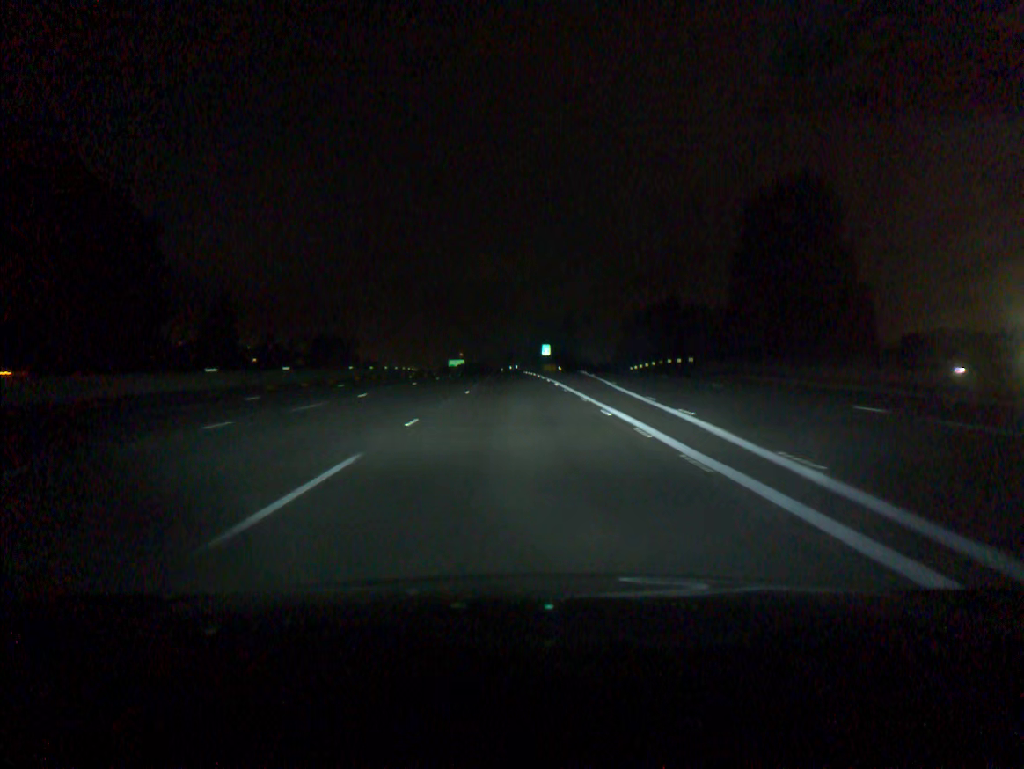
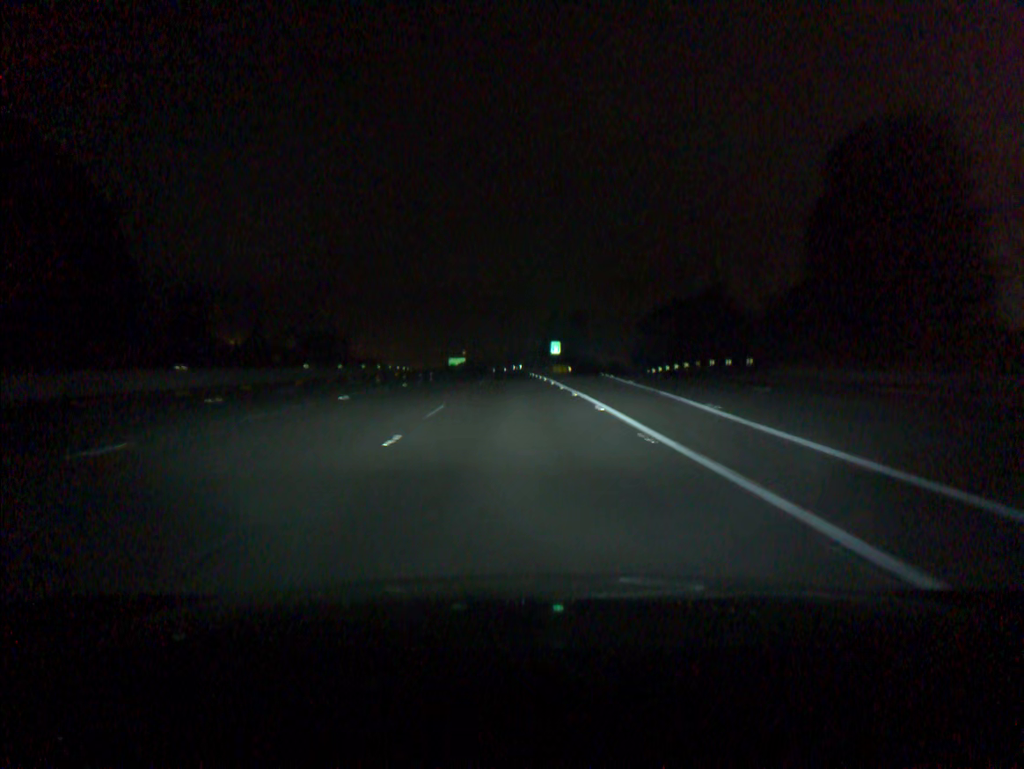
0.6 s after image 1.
(-0.1, +18.2) m; 0°
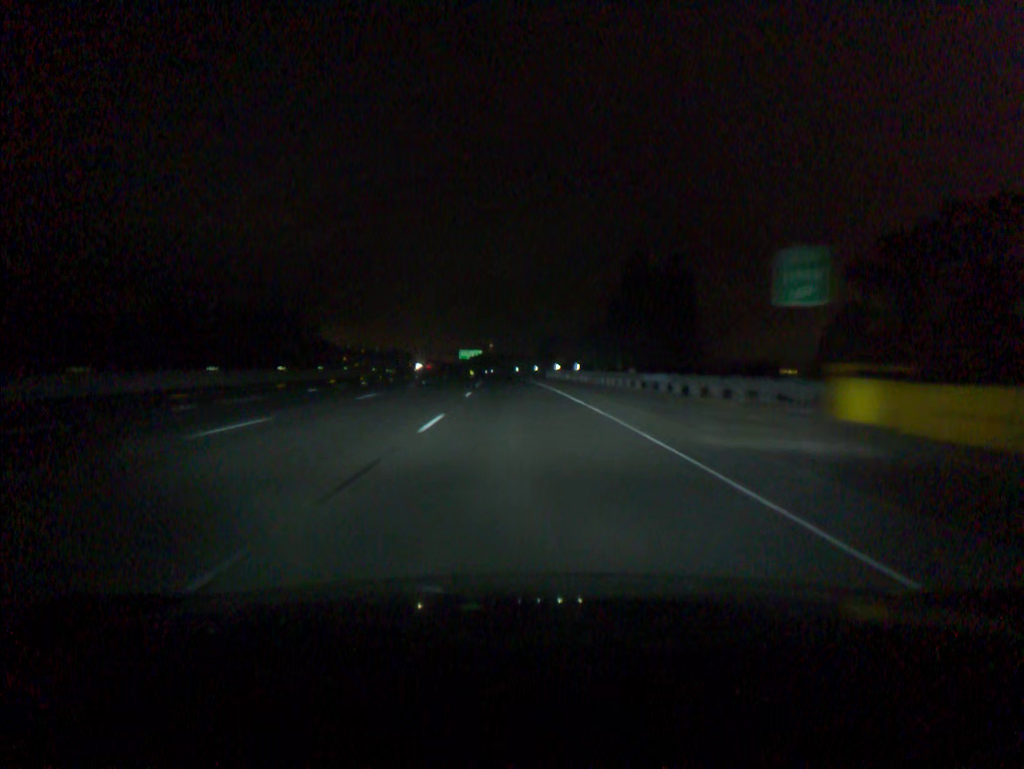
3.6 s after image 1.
(-1.6, +91.4) m; -2°
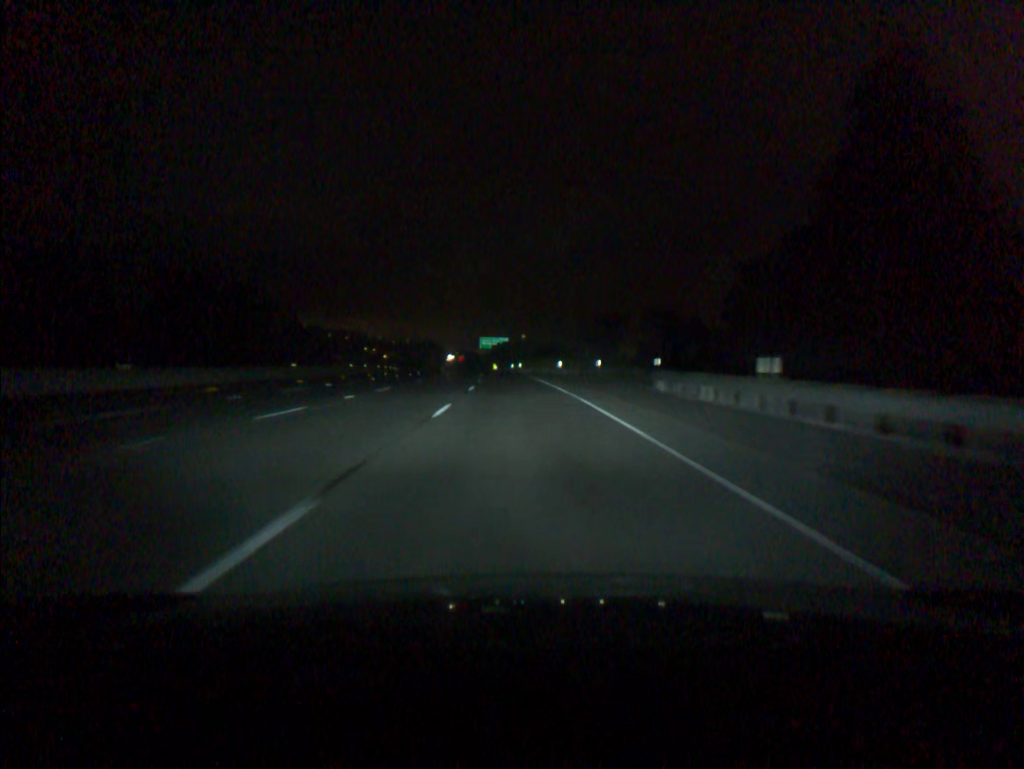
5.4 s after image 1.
(-1.1, +55.1) m; -2°
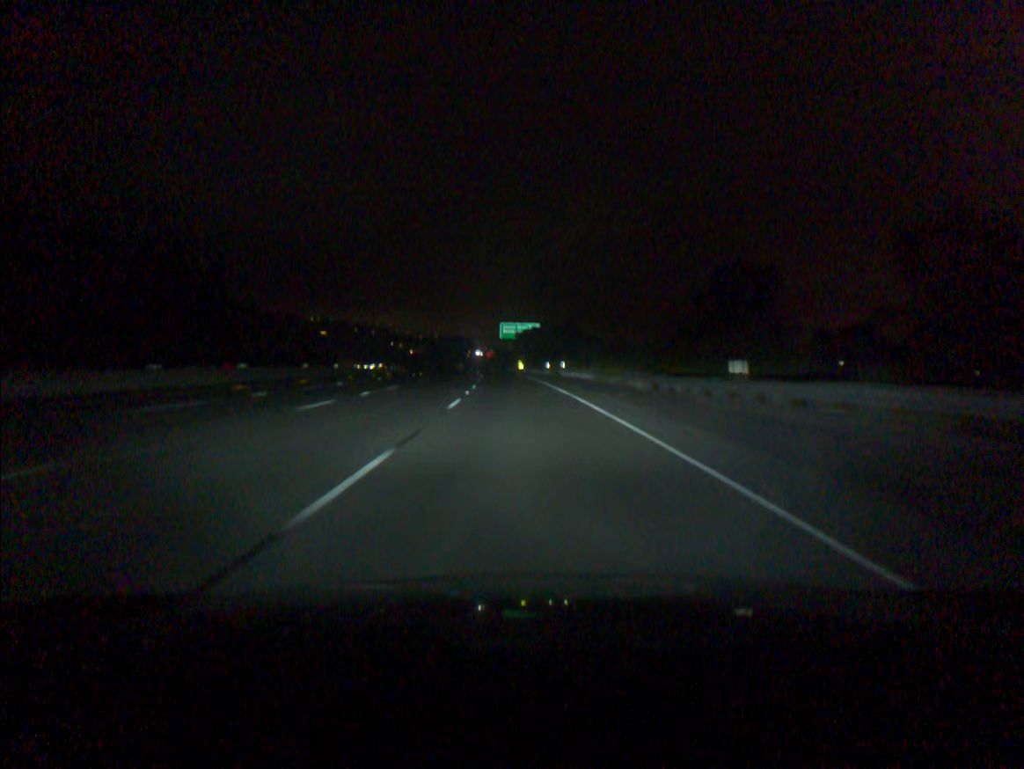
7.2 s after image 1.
(-1.1, +55.3) m; -2°
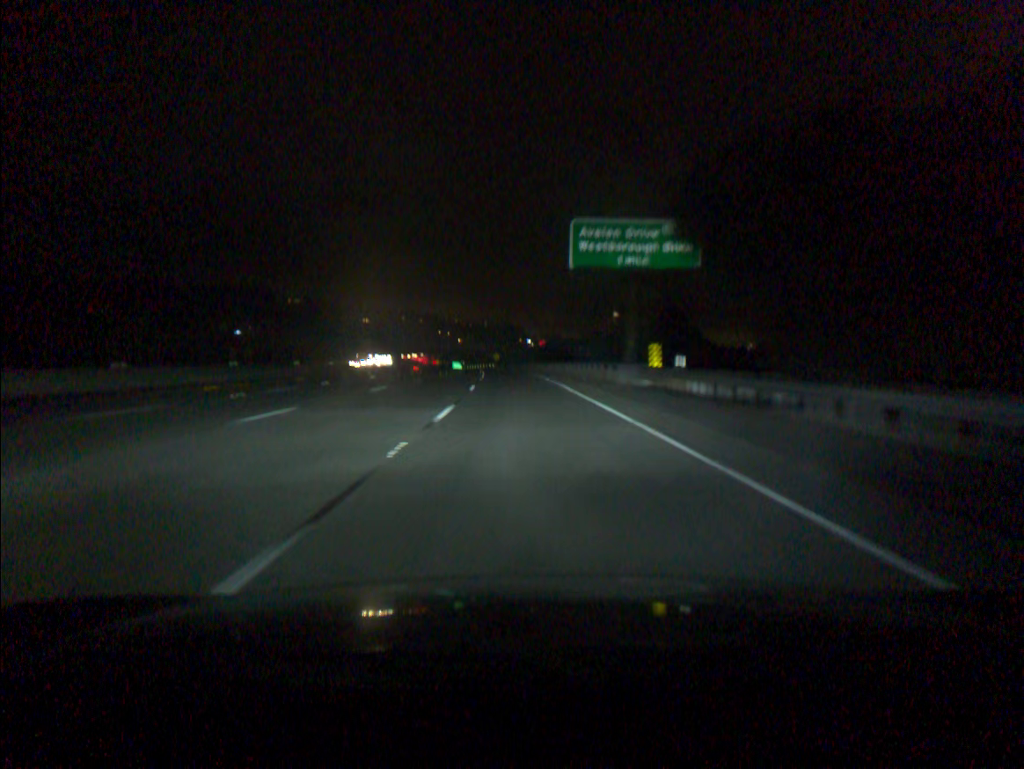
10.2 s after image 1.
(-3.2, +92.3) m; -4°
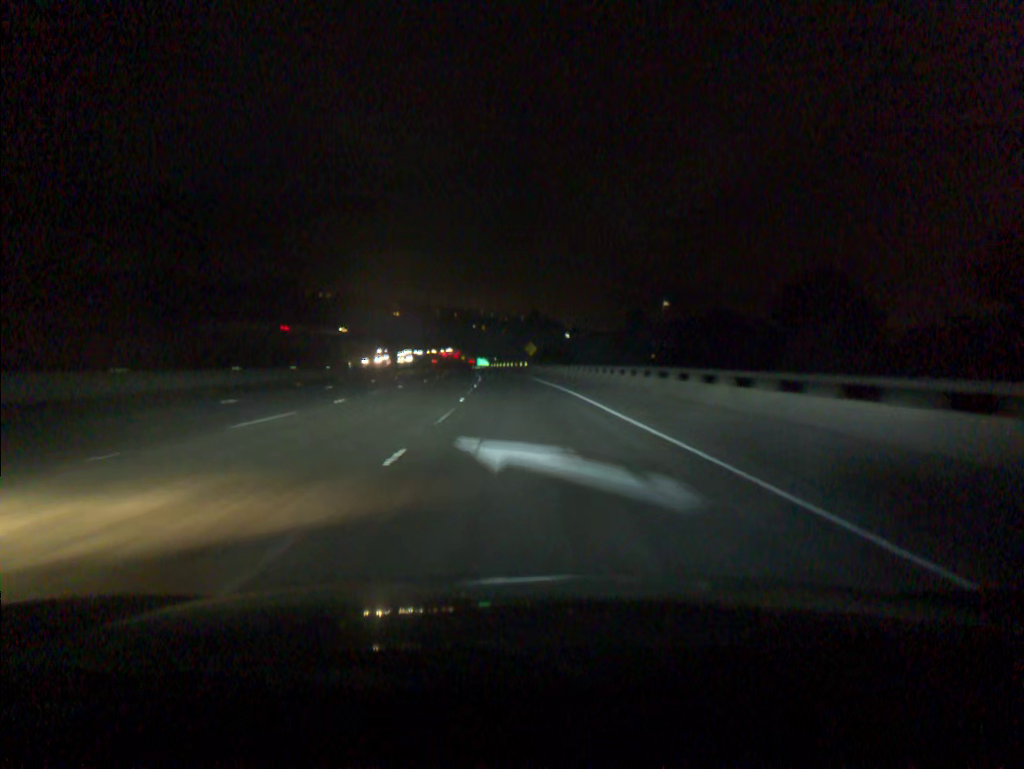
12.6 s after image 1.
(-1.8, +73.0) m; -3°
